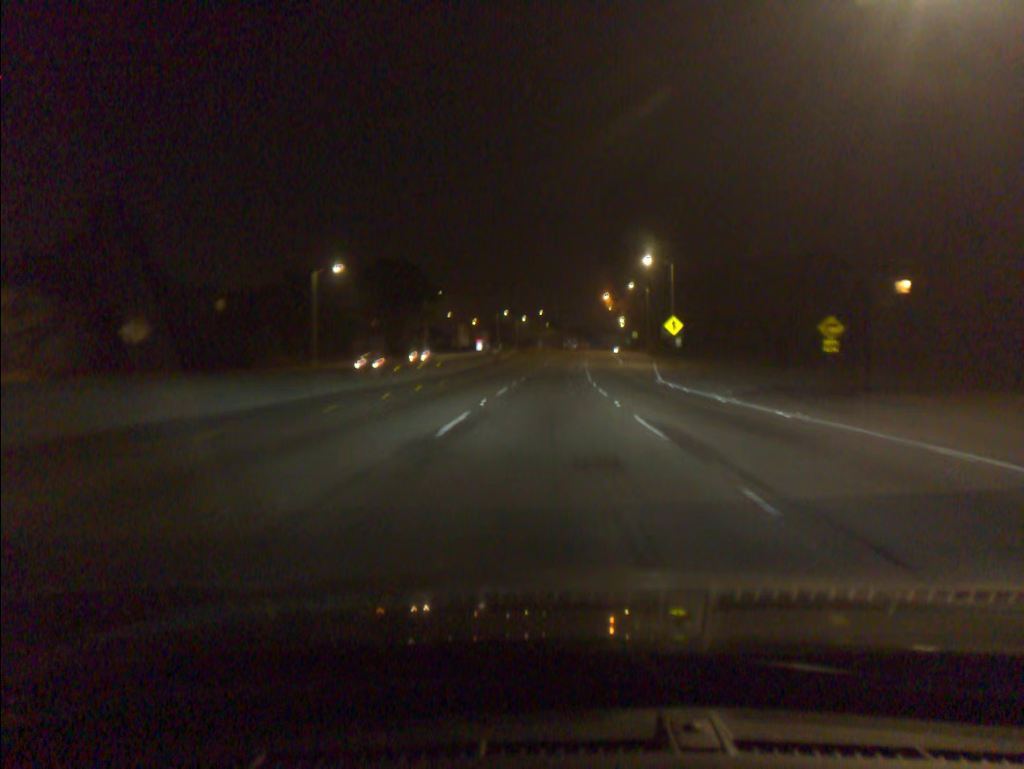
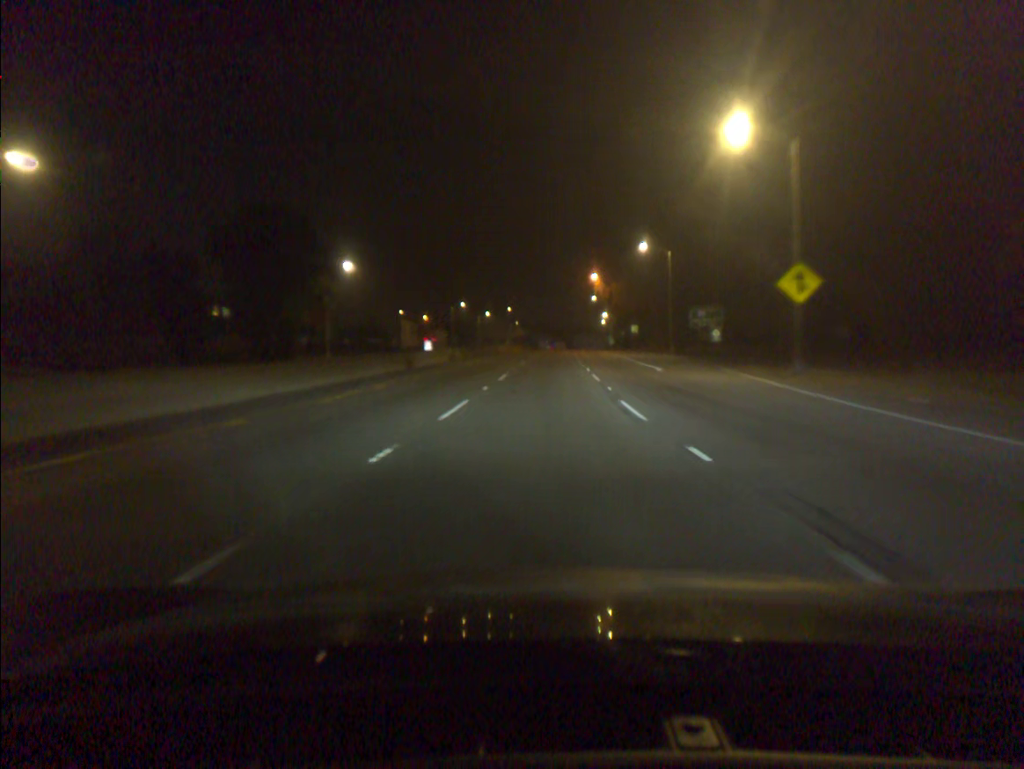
(+0.7, +41.0) m; +2°
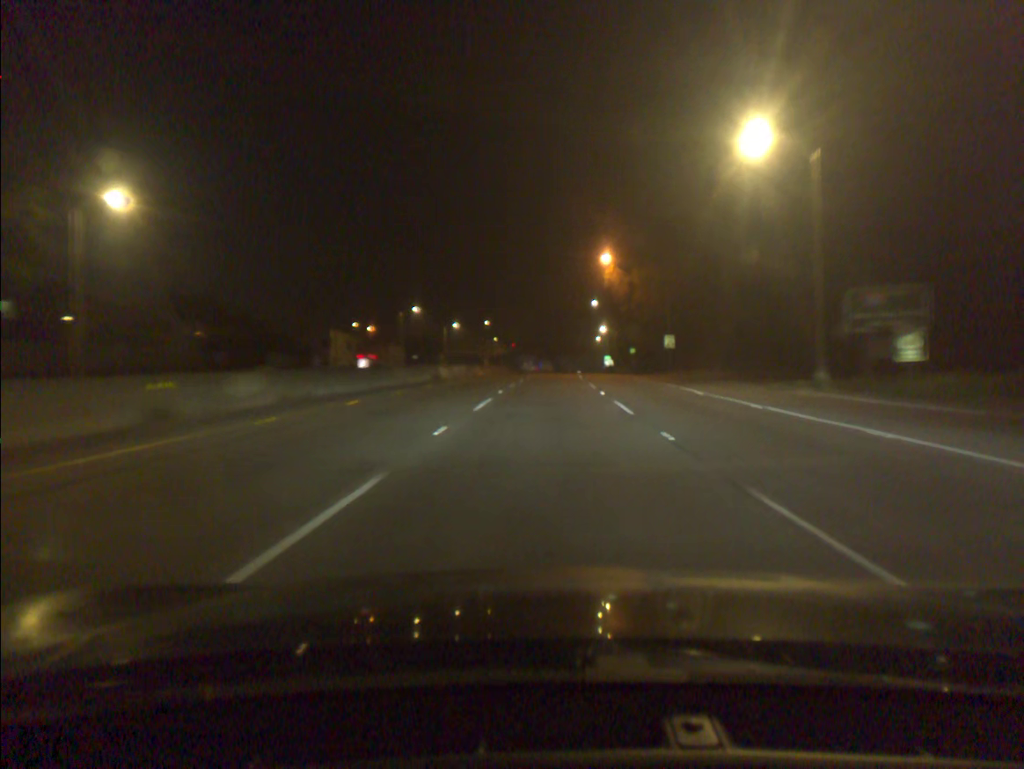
(+0.4, +41.0) m; +1°
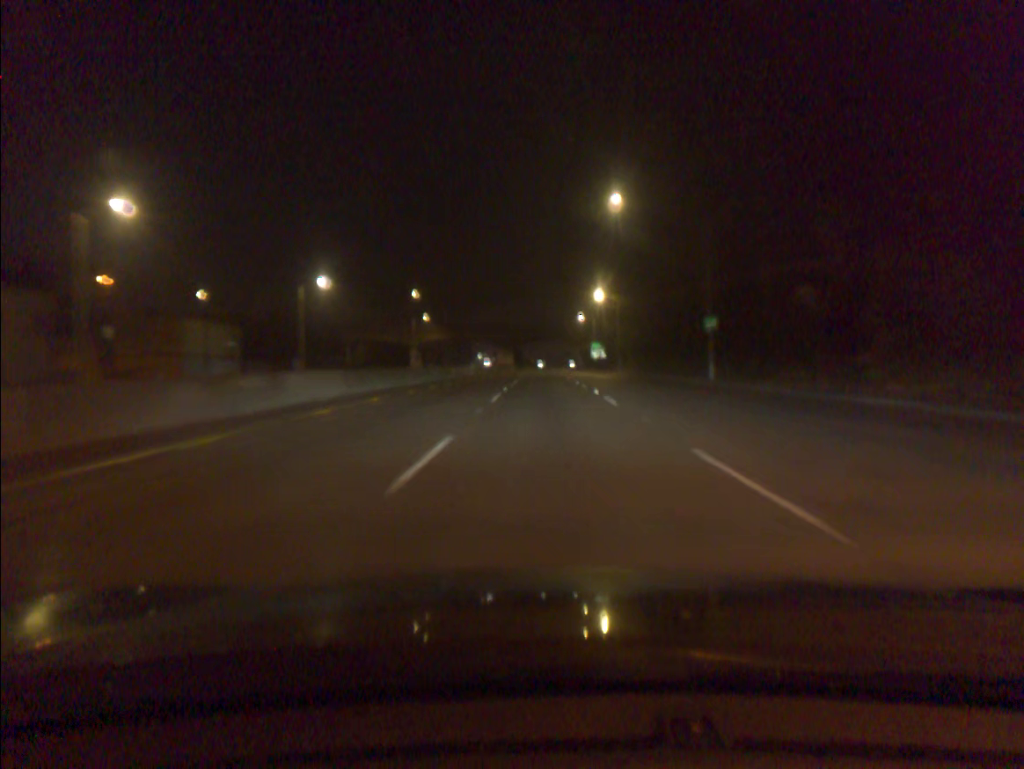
(+1.2, +69.5) m; +3°
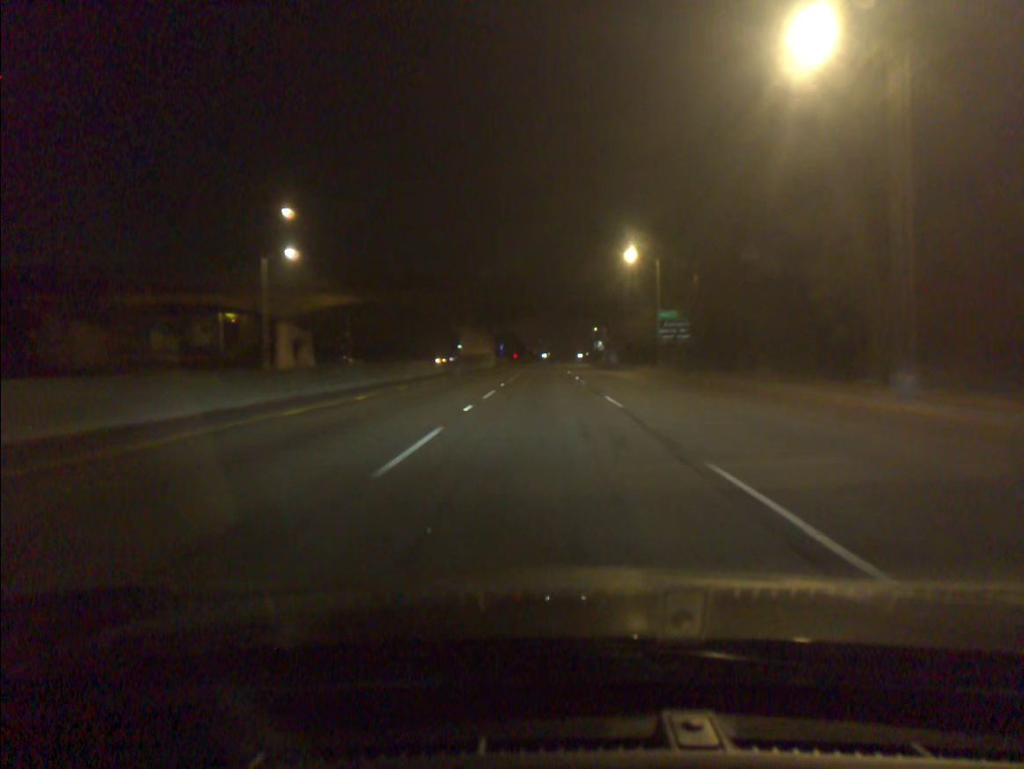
(+0.2, +73.8) m; 0°
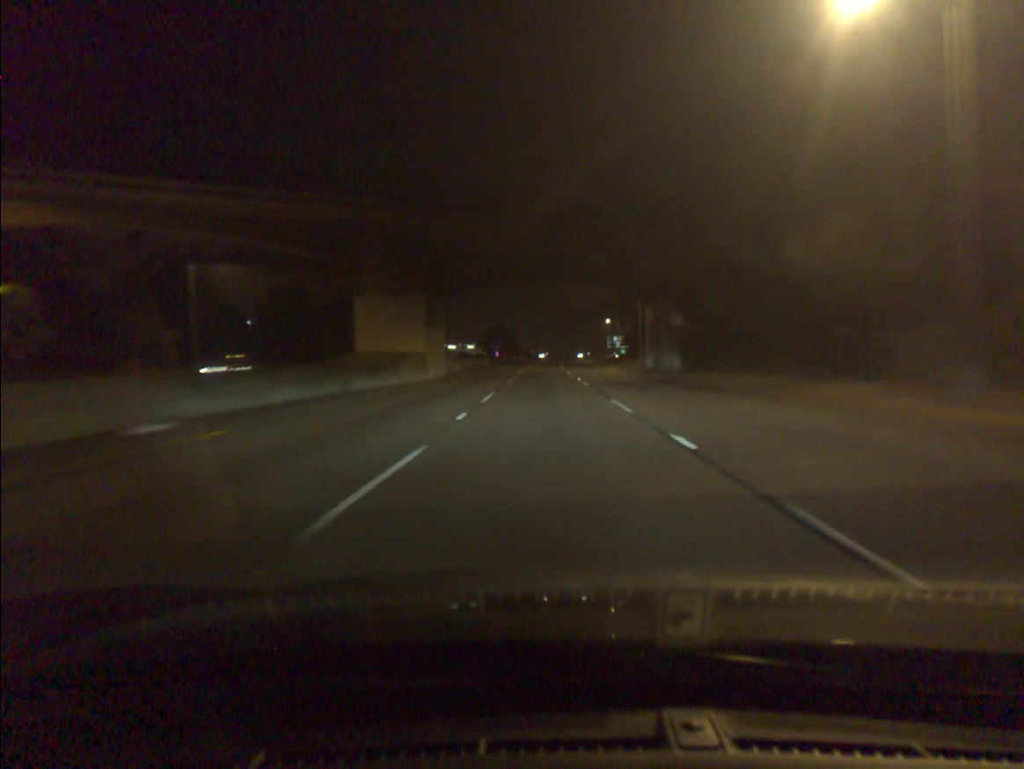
(0.0, +46.5) m; 0°
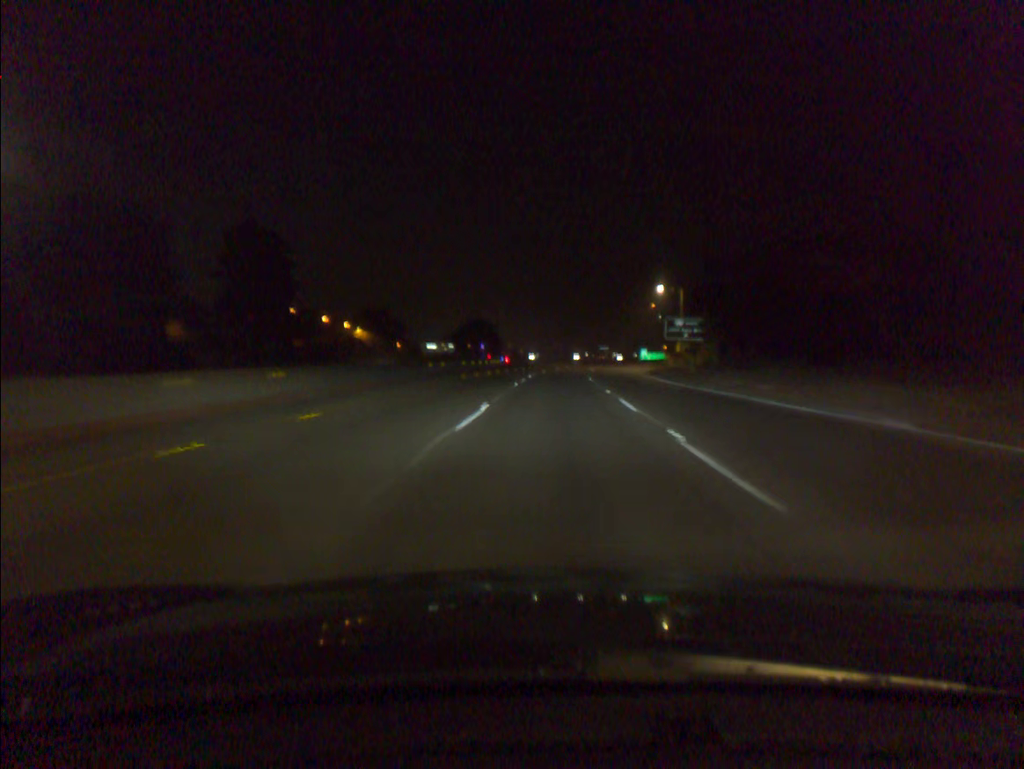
(+0.1, +80.4) m; +1°
